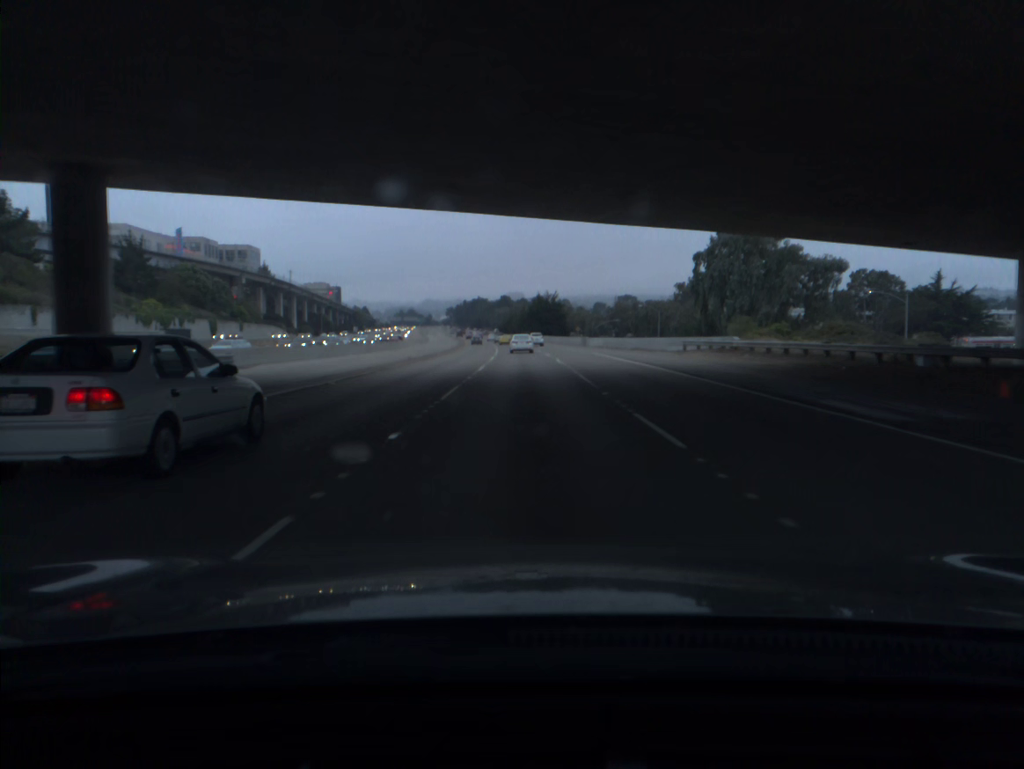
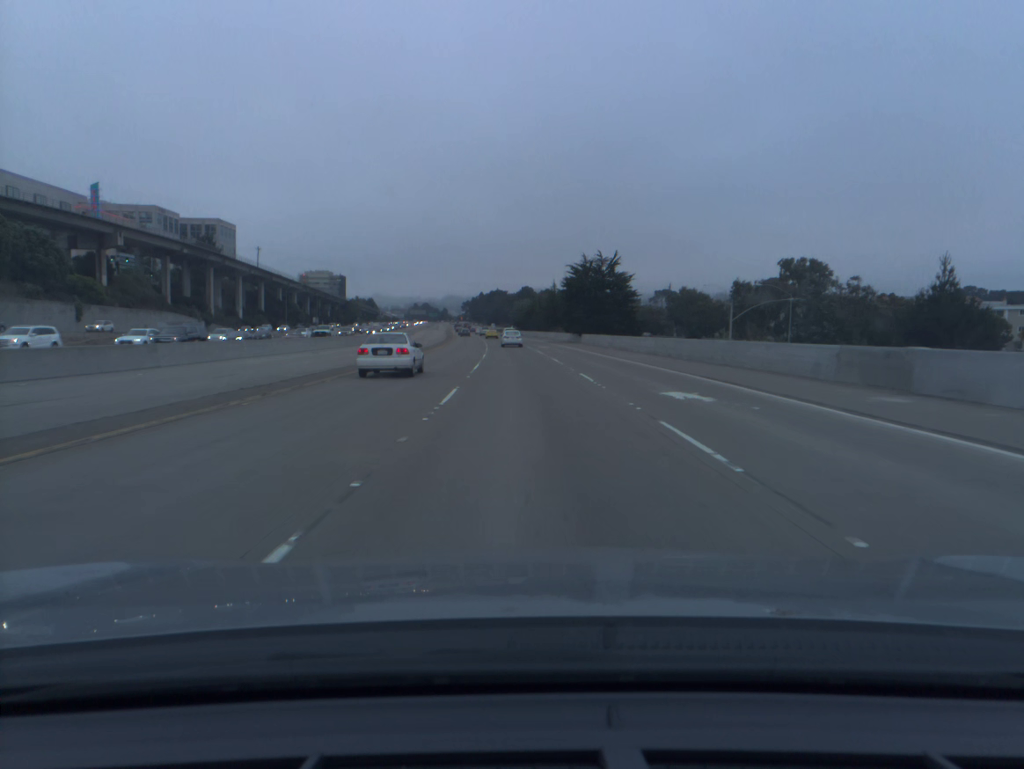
(-0.7, +72.9) m; -1°
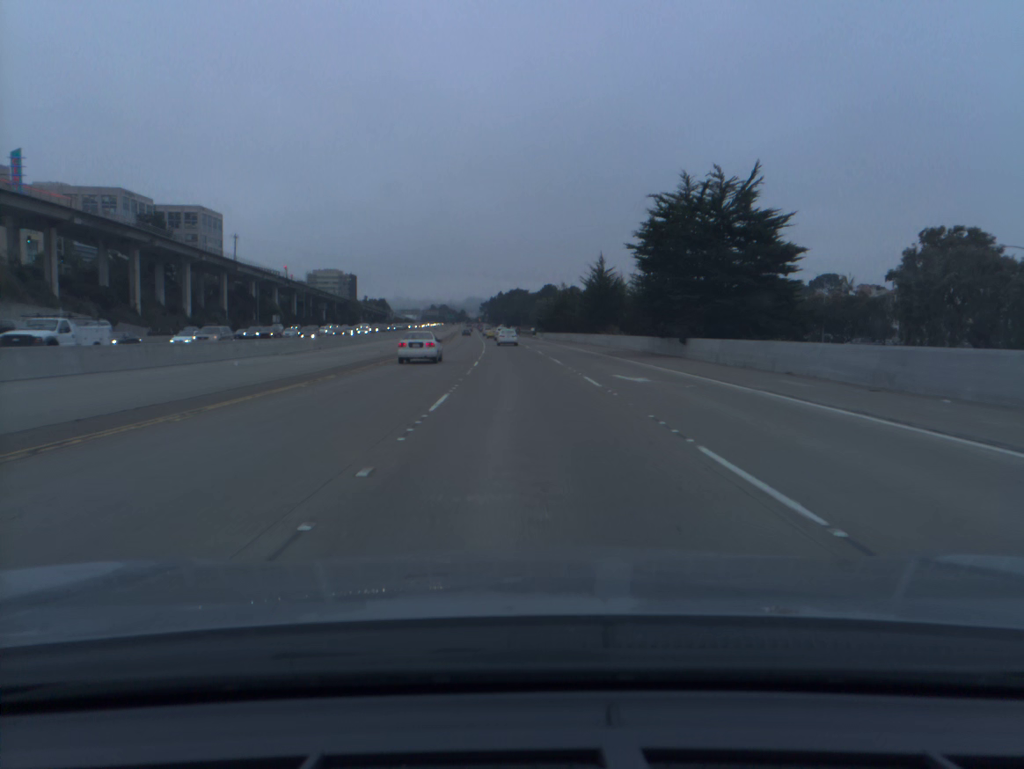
(-0.7, +46.0) m; -2°
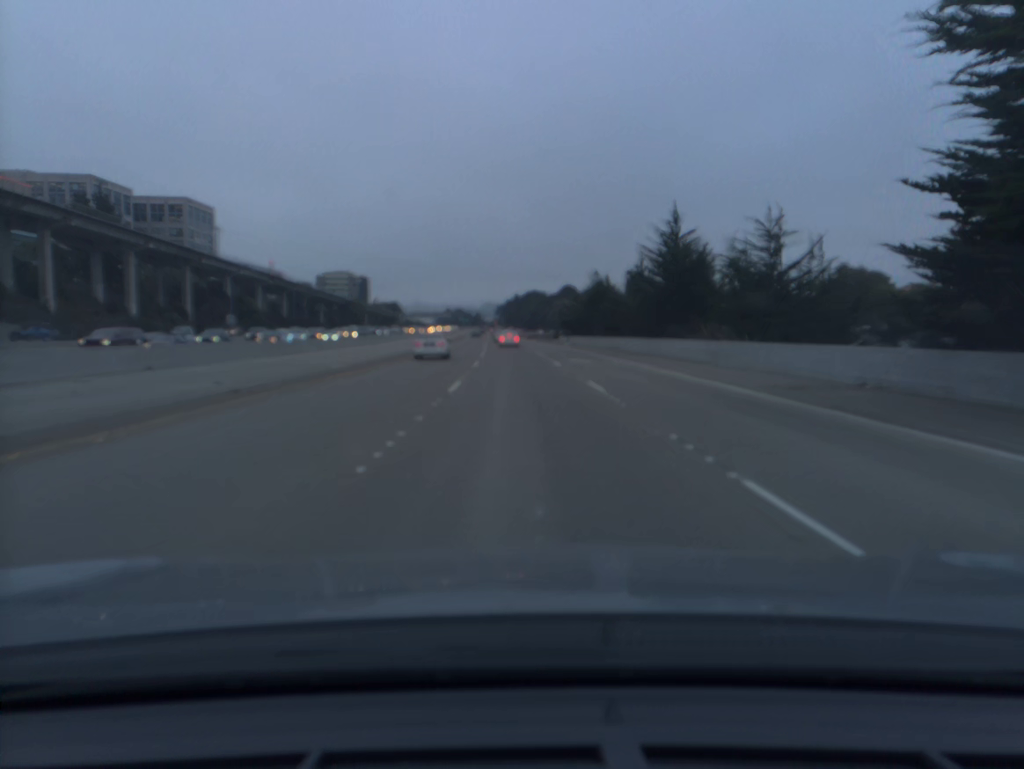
(-0.3, +31.3) m; -1°
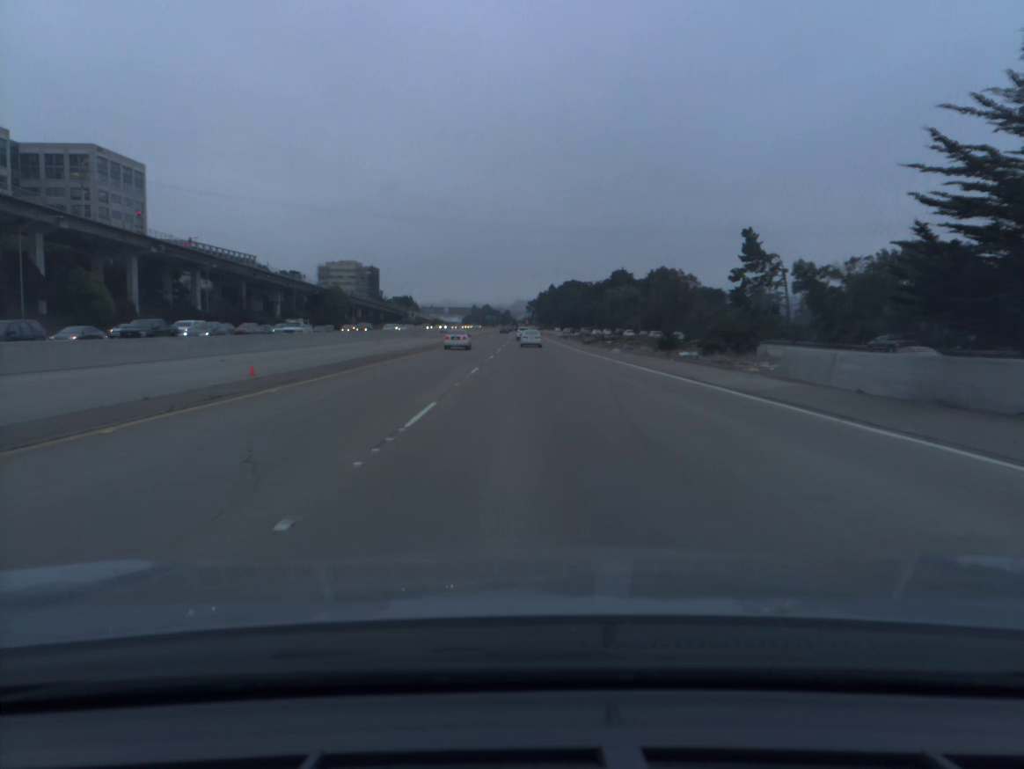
(-2.0, +79.6) m; -2°
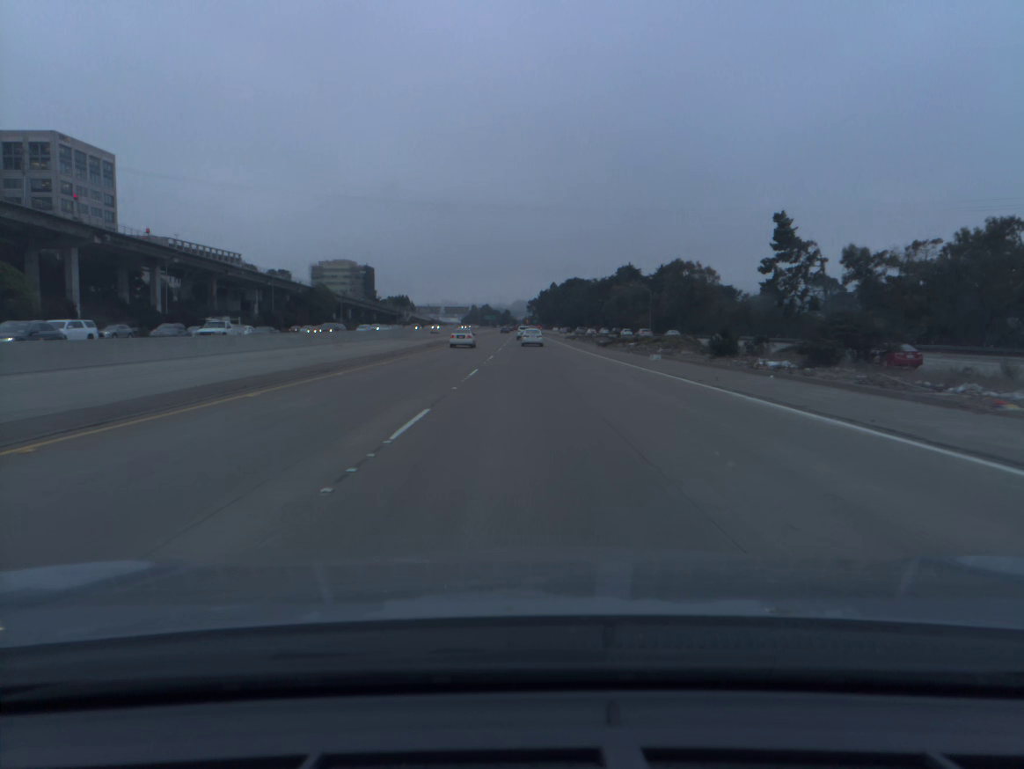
(0.0, +16.1) m; 0°
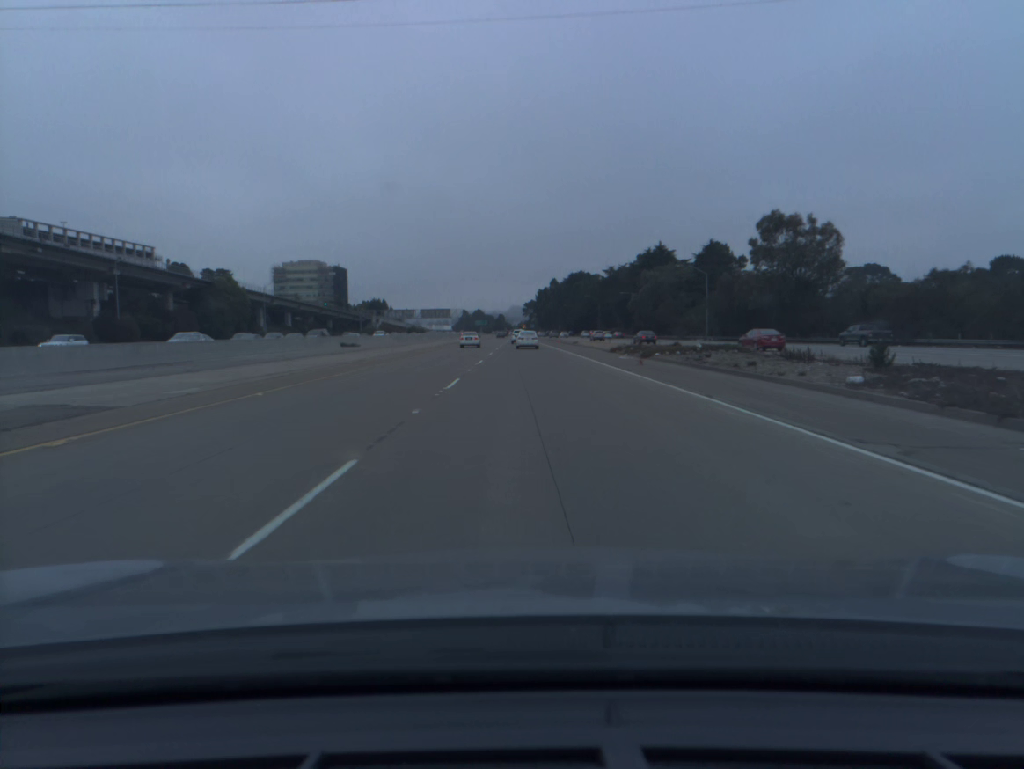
(+0.2, +64.2) m; 0°
